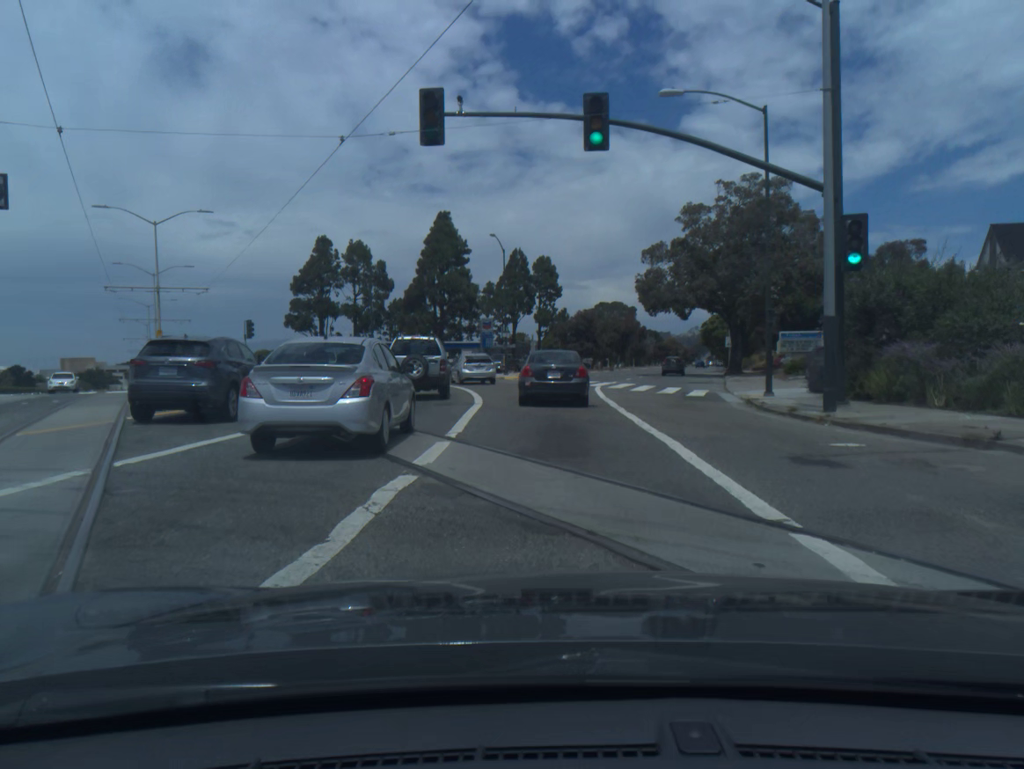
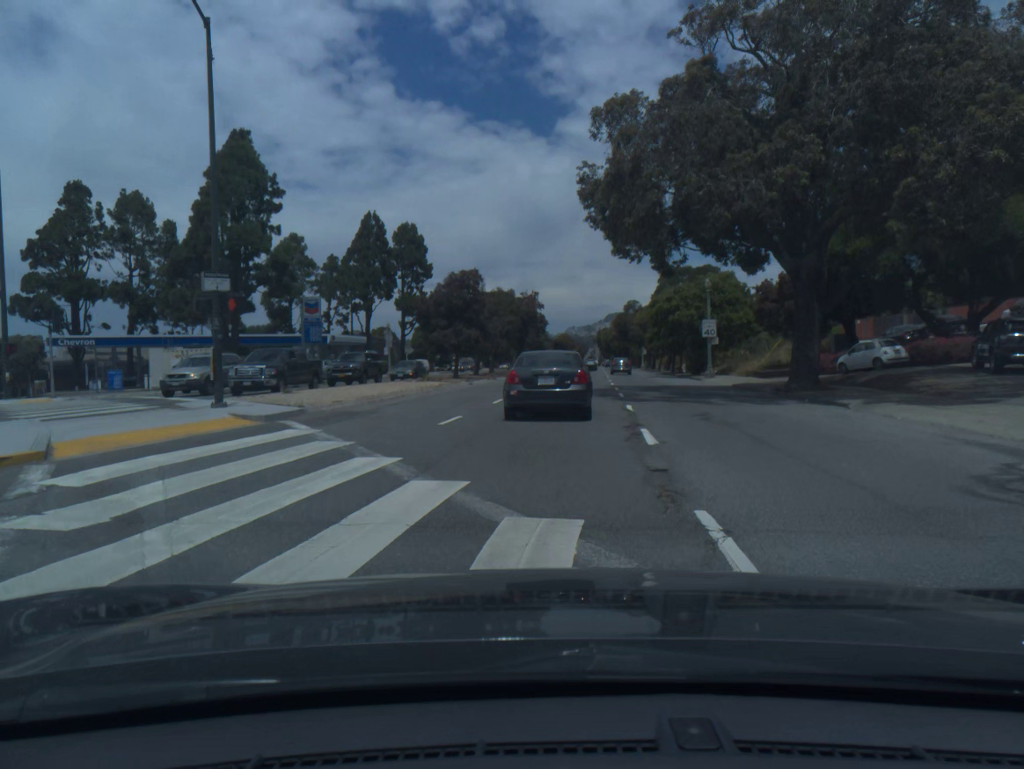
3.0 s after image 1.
(+2.3, +38.8) m; +9°
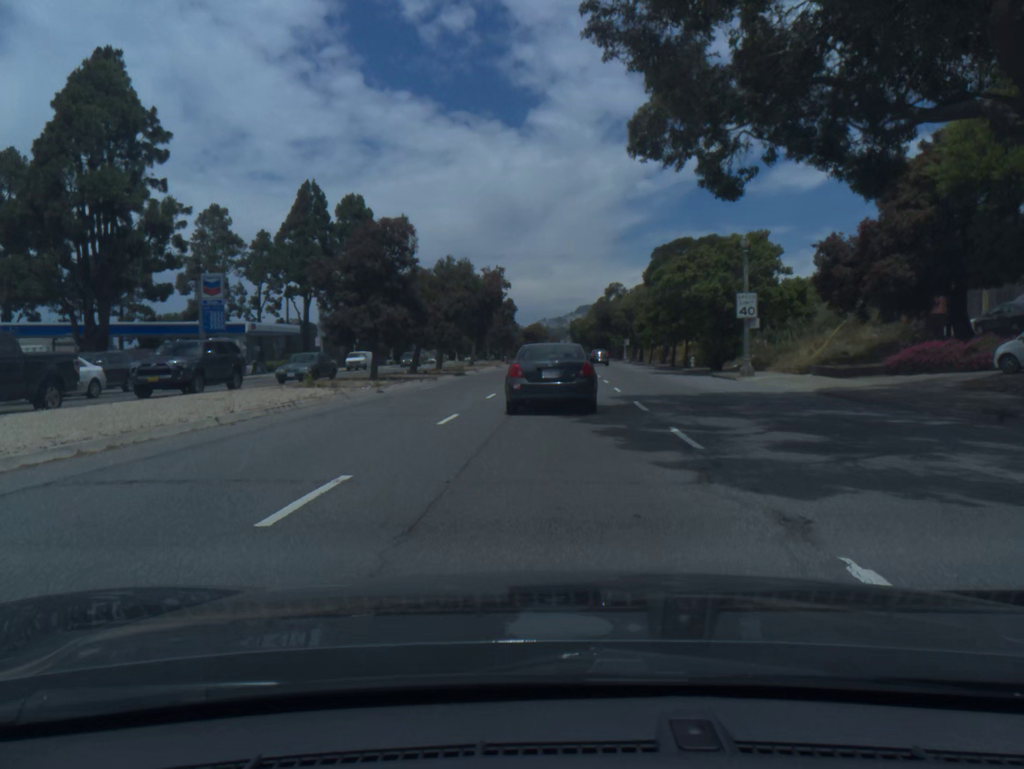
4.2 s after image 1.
(+0.3, +16.5) m; +2°
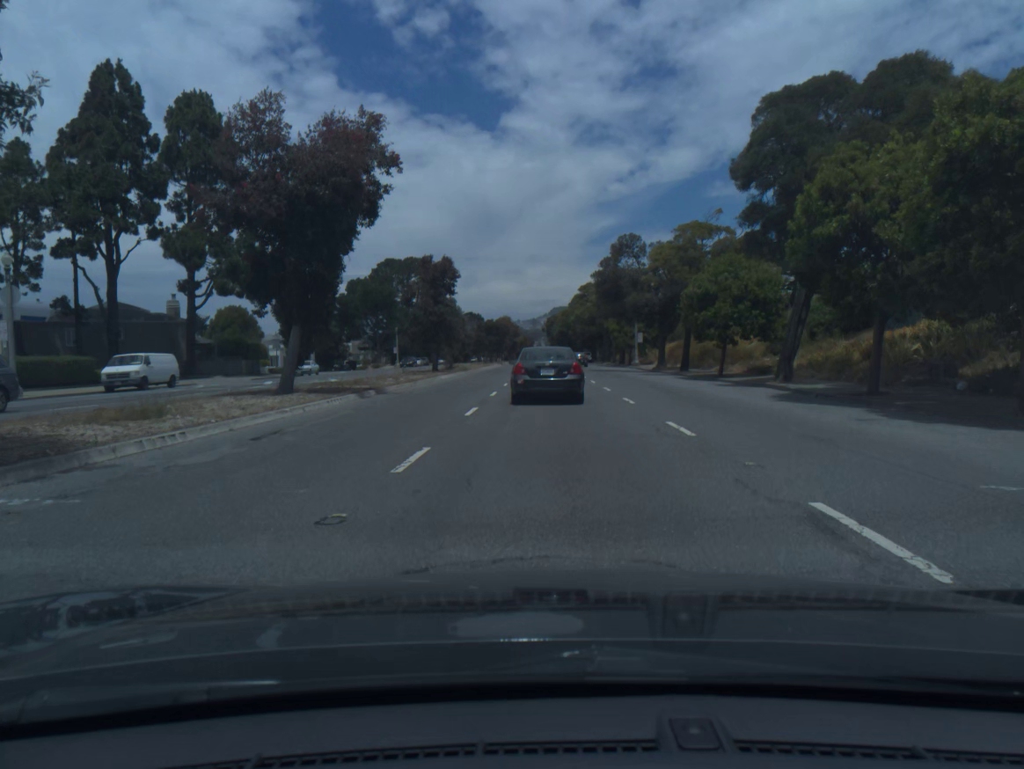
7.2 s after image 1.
(+0.8, +41.5) m; +2°
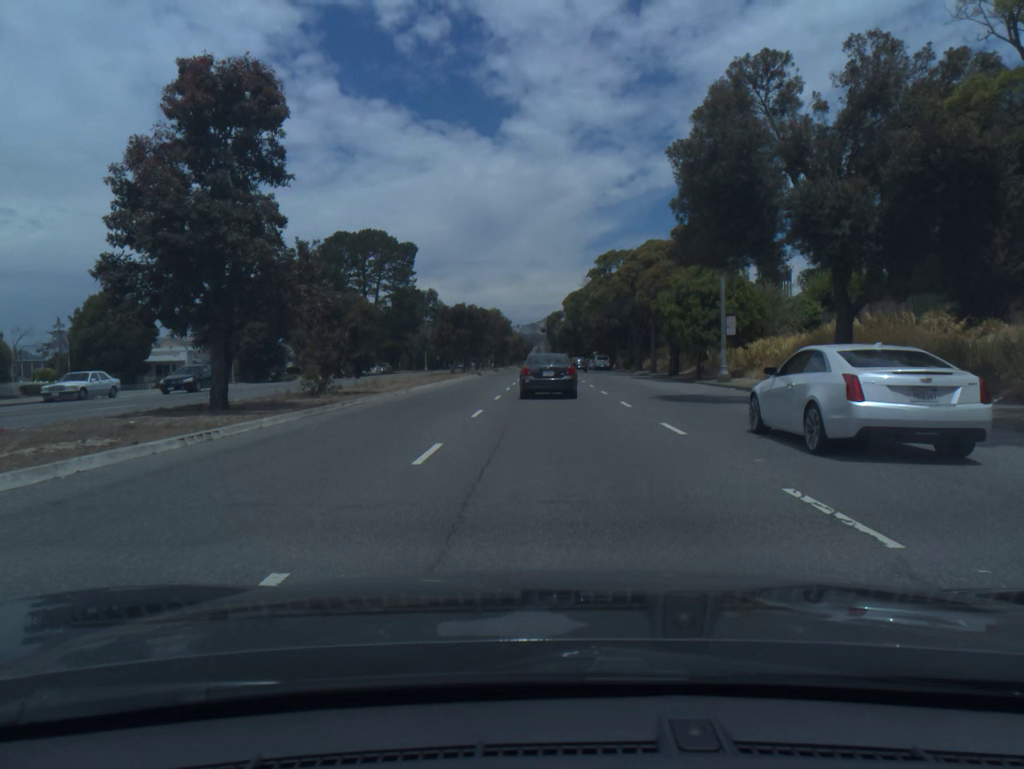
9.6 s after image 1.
(0.0, +35.3) m; 0°
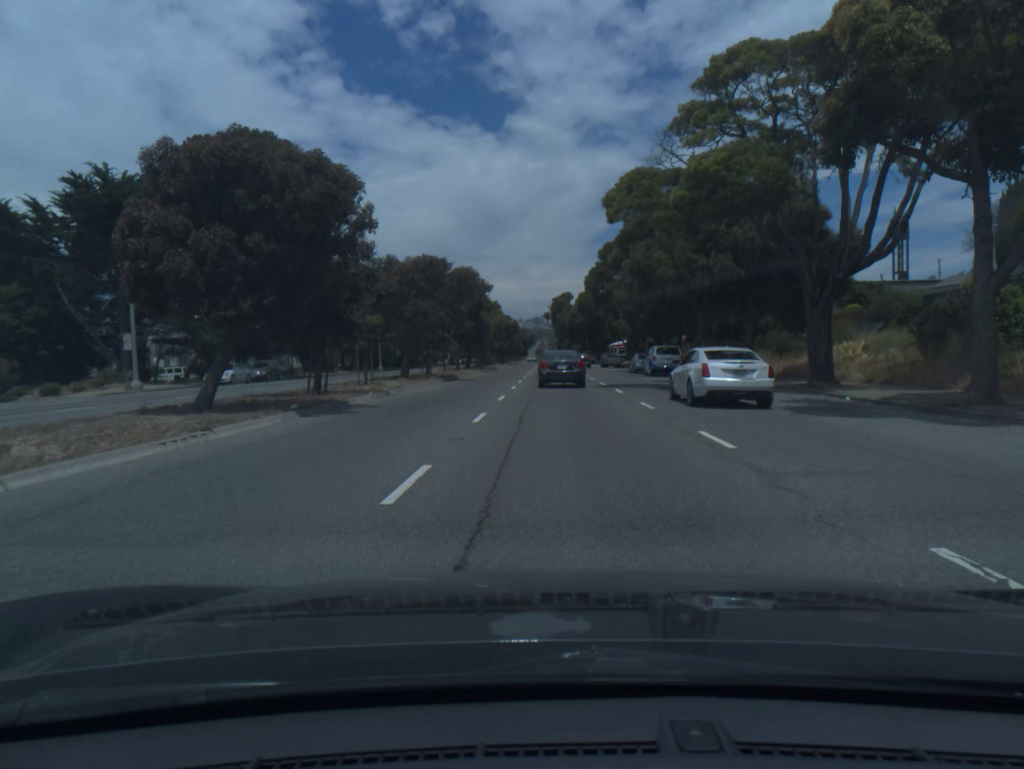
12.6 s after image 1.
(-0.1, +46.7) m; 0°
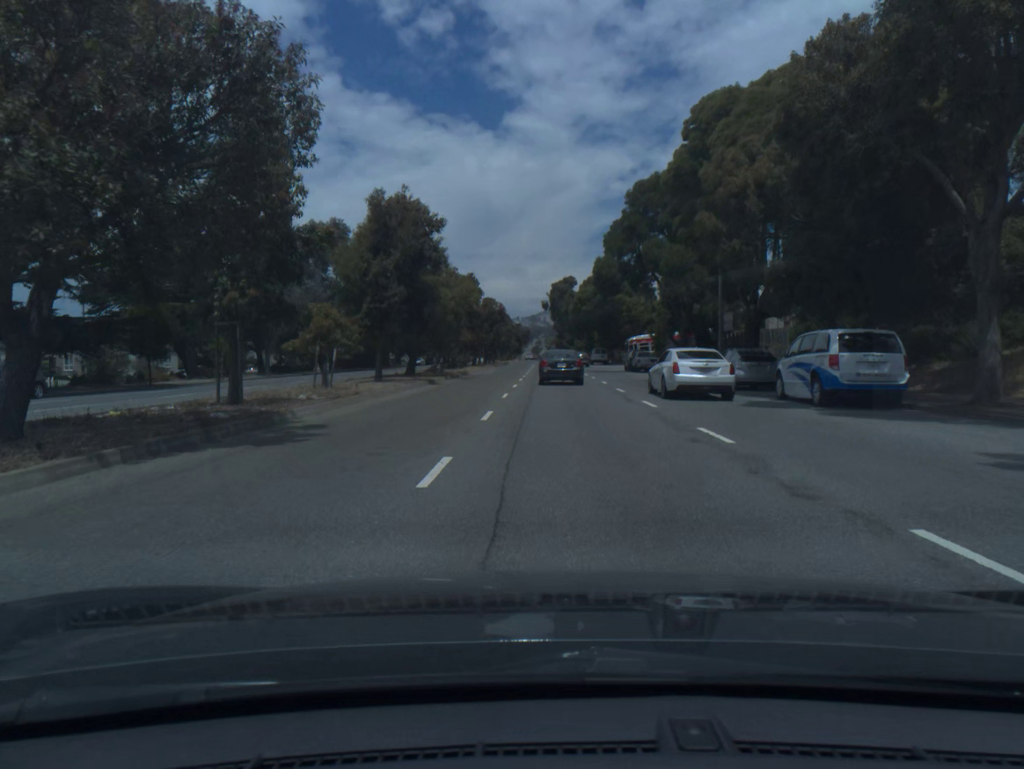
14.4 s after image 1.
(0.0, +29.1) m; 0°
